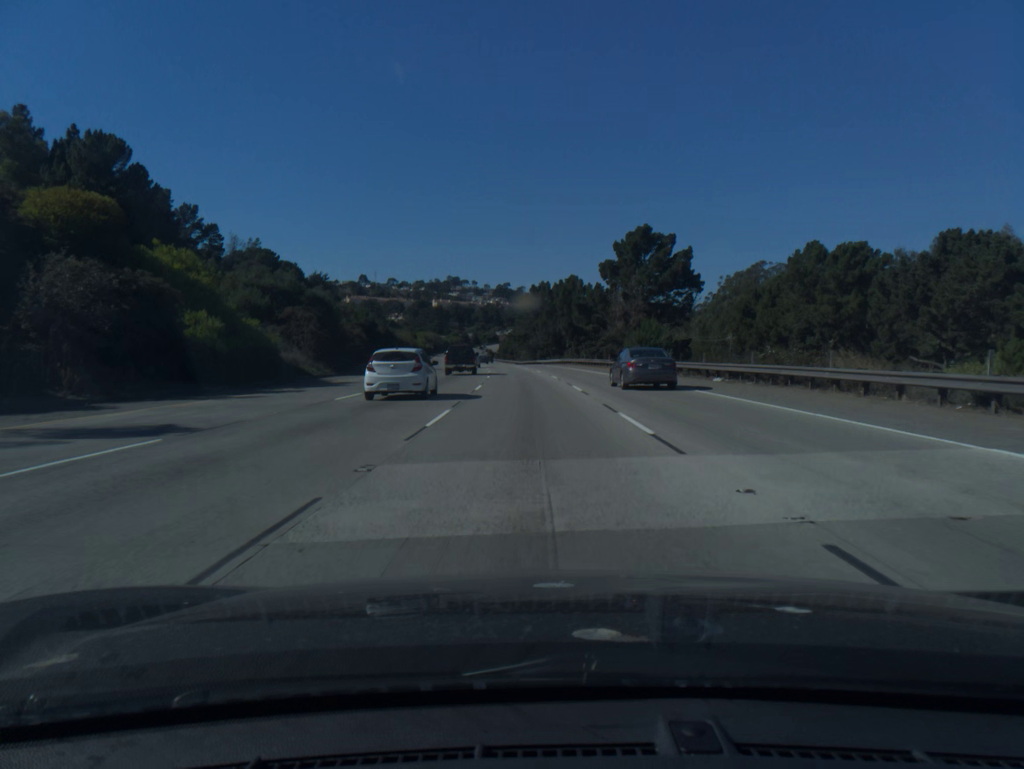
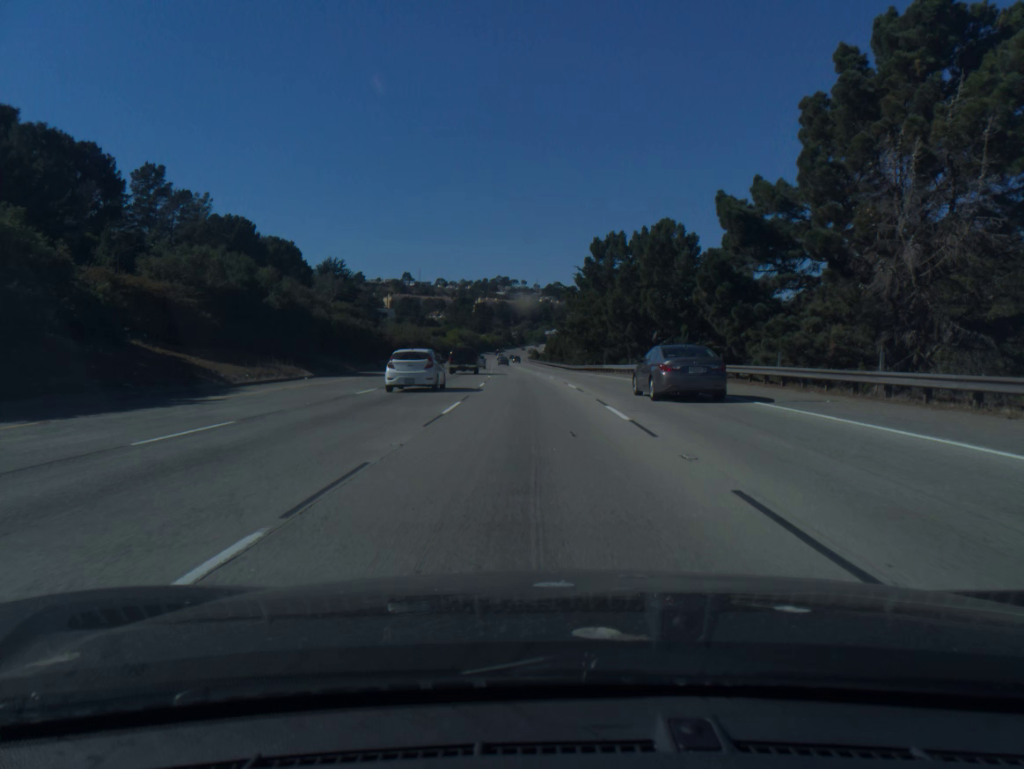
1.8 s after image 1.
(-1.8, +55.8) m; -4°
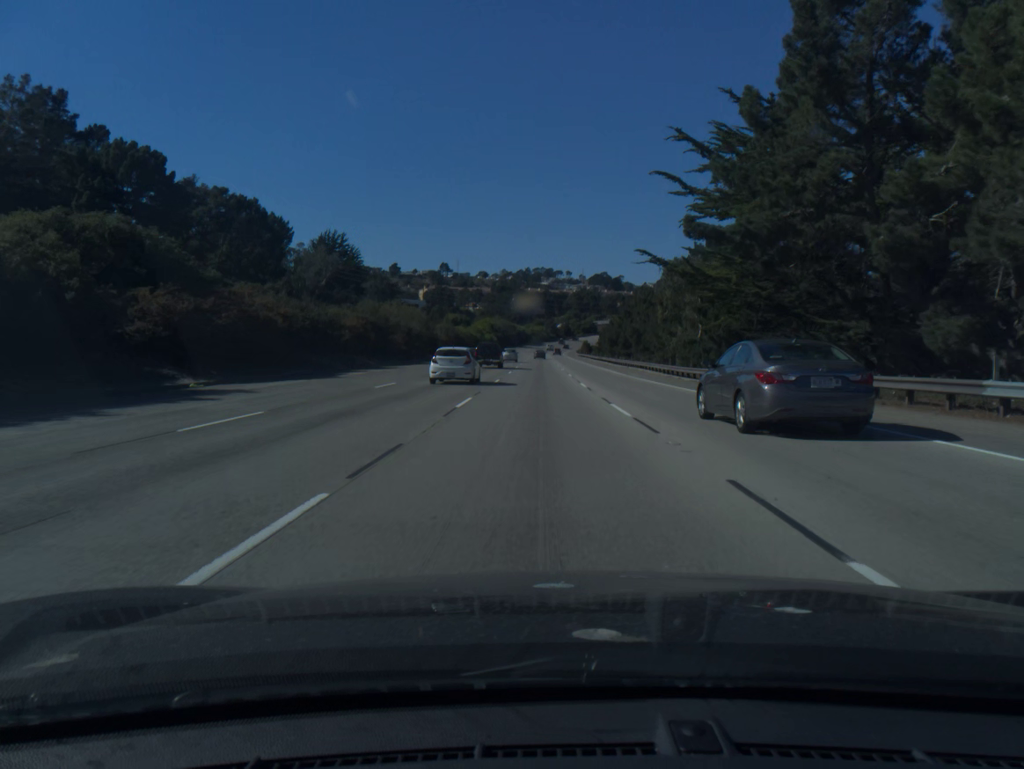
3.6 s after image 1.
(-1.8, +57.1) m; -3°
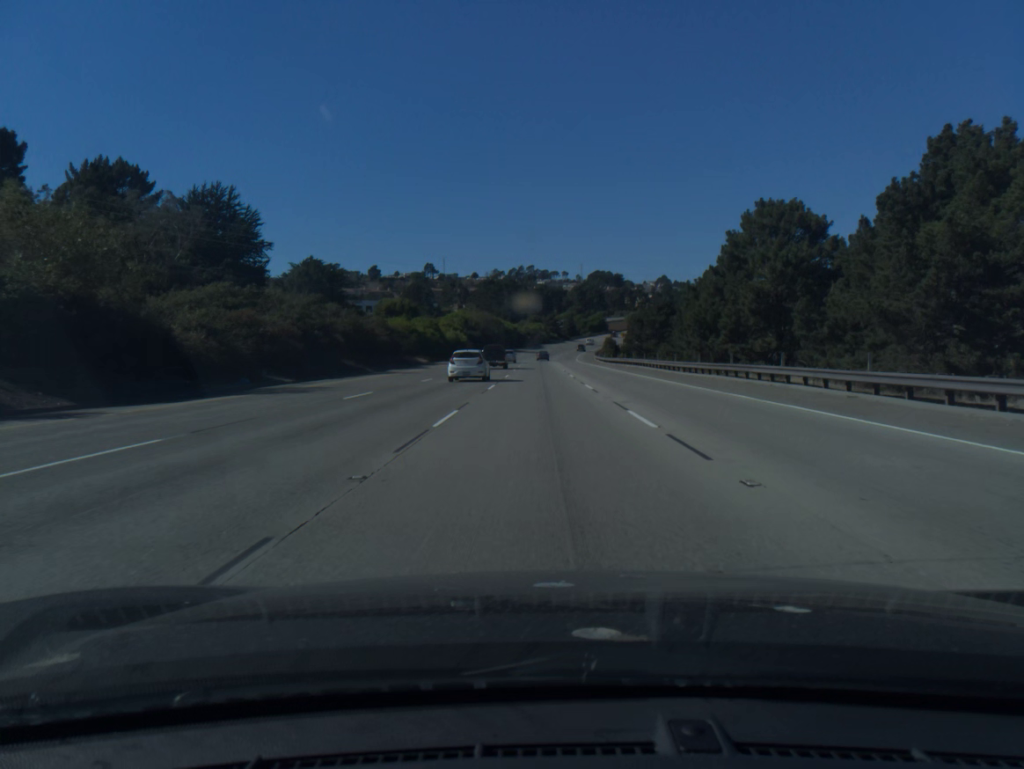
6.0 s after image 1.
(-0.4, +77.5) m; 0°
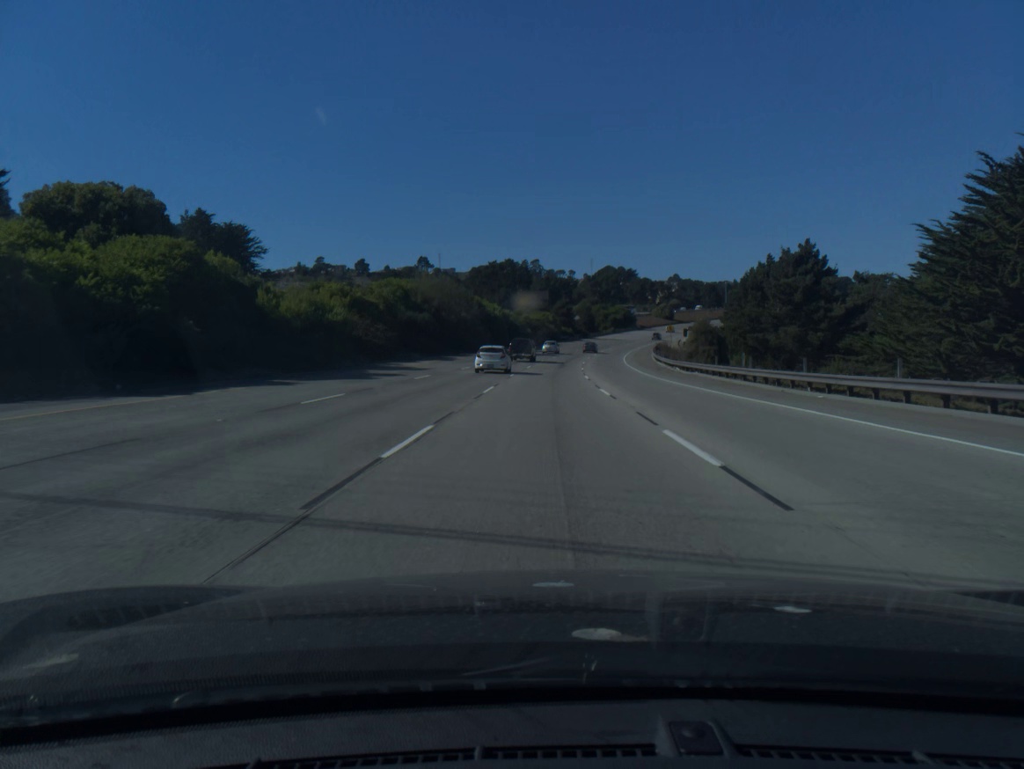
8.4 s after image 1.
(-0.3, +77.3) m; 0°
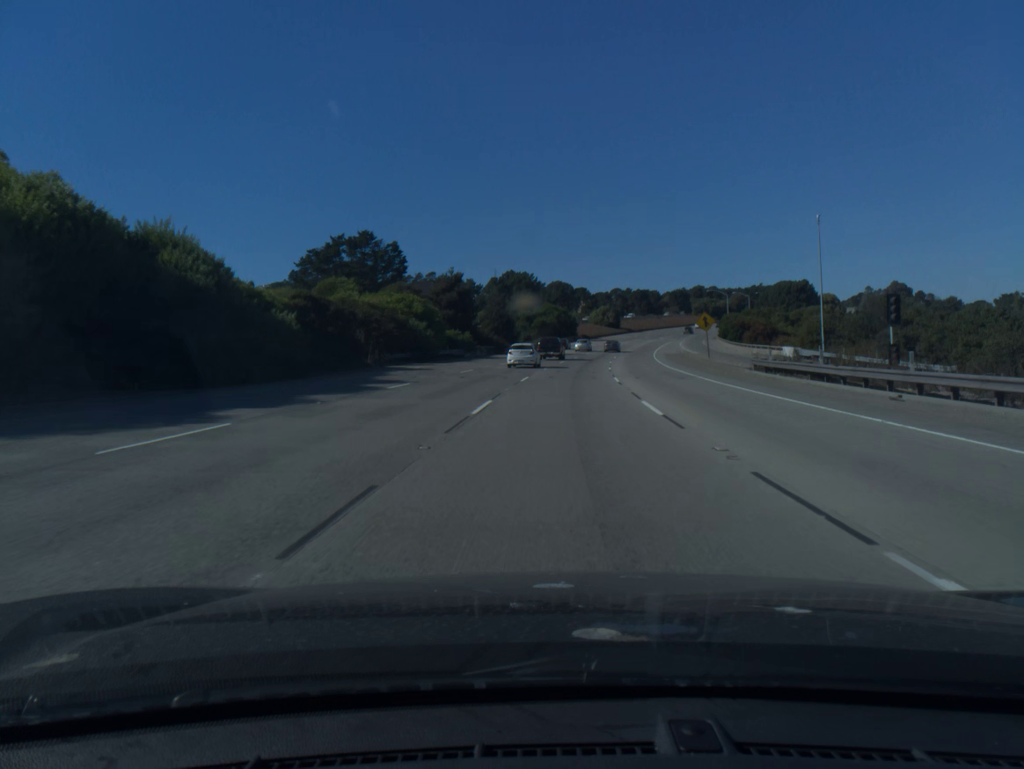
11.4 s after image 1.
(+4.1, +95.5) m; +7°
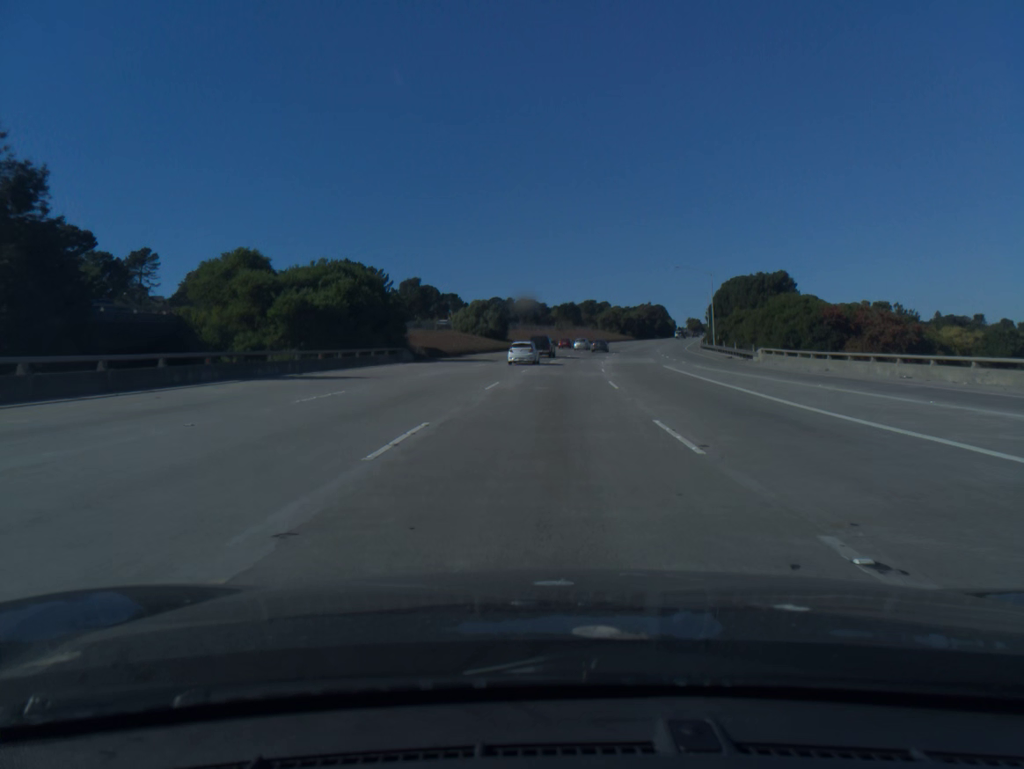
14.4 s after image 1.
(+7.7, +92.2) m; +9°
